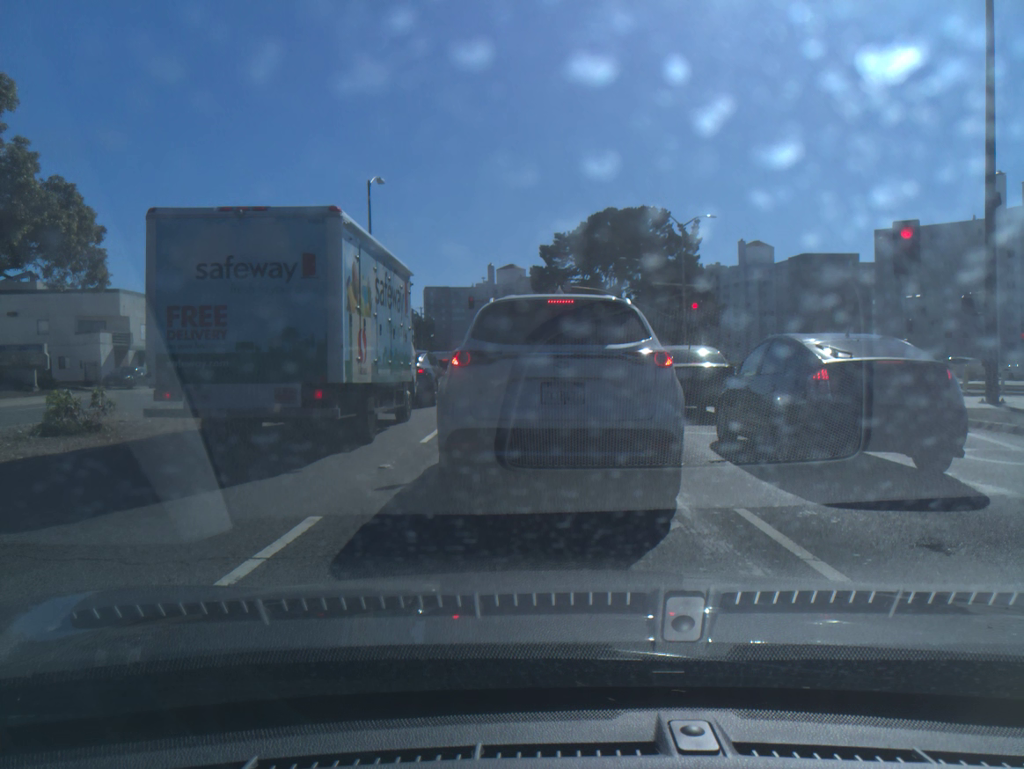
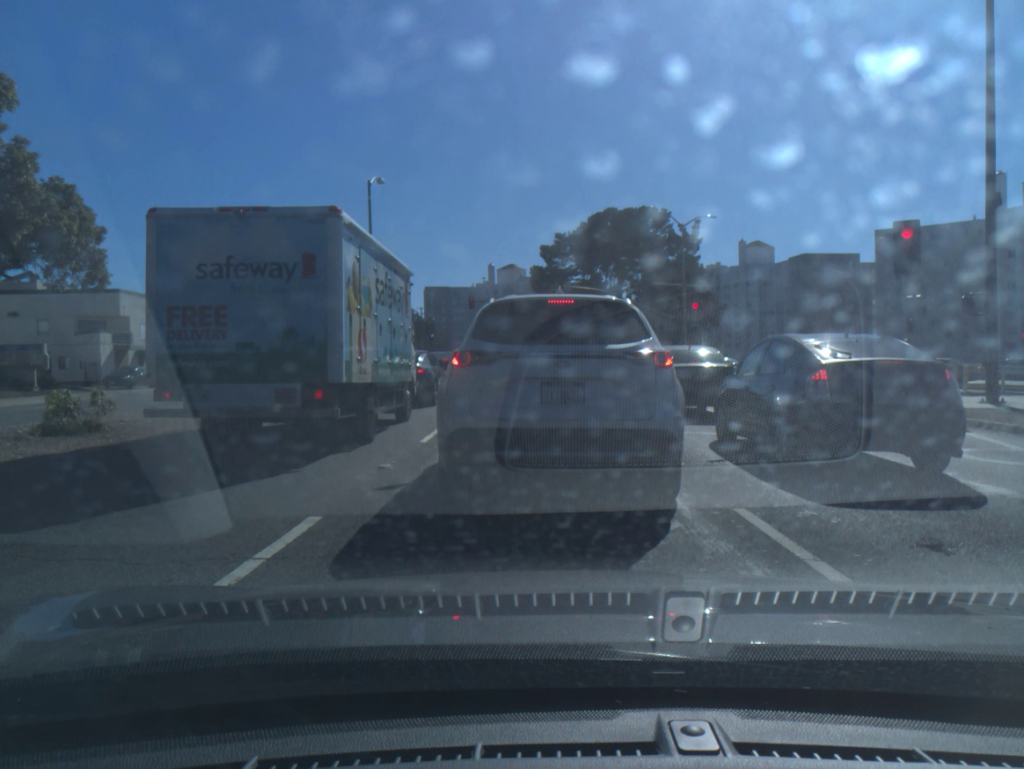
(0.0, 0.0) m; 0°
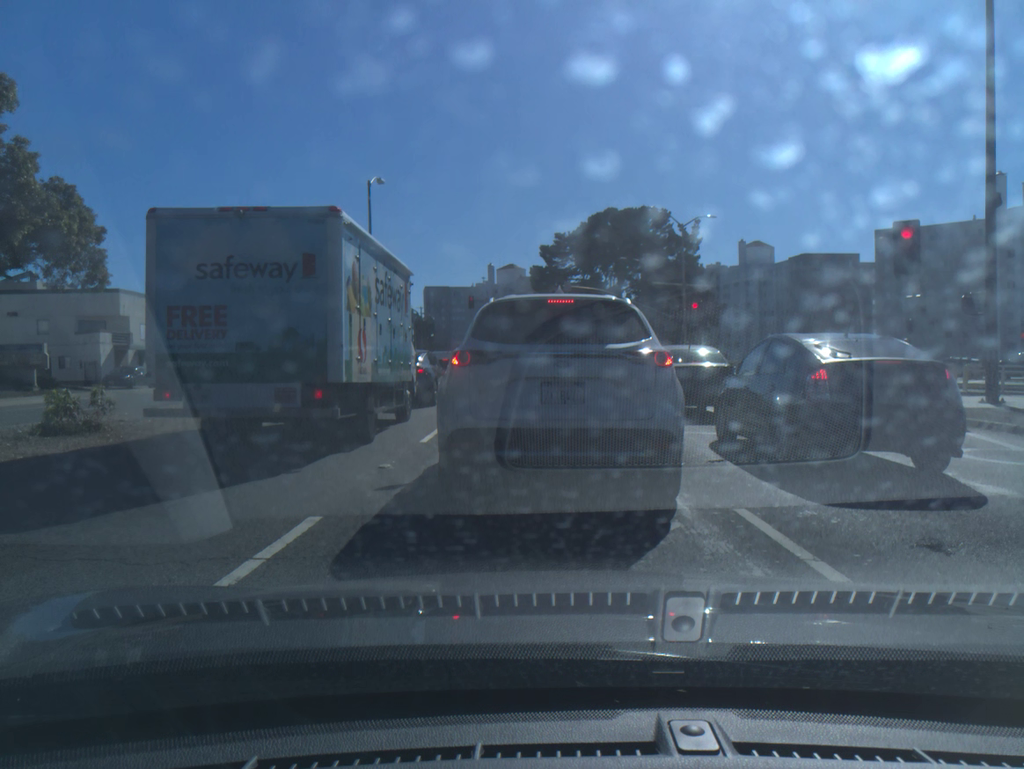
(0.0, 0.0) m; 0°
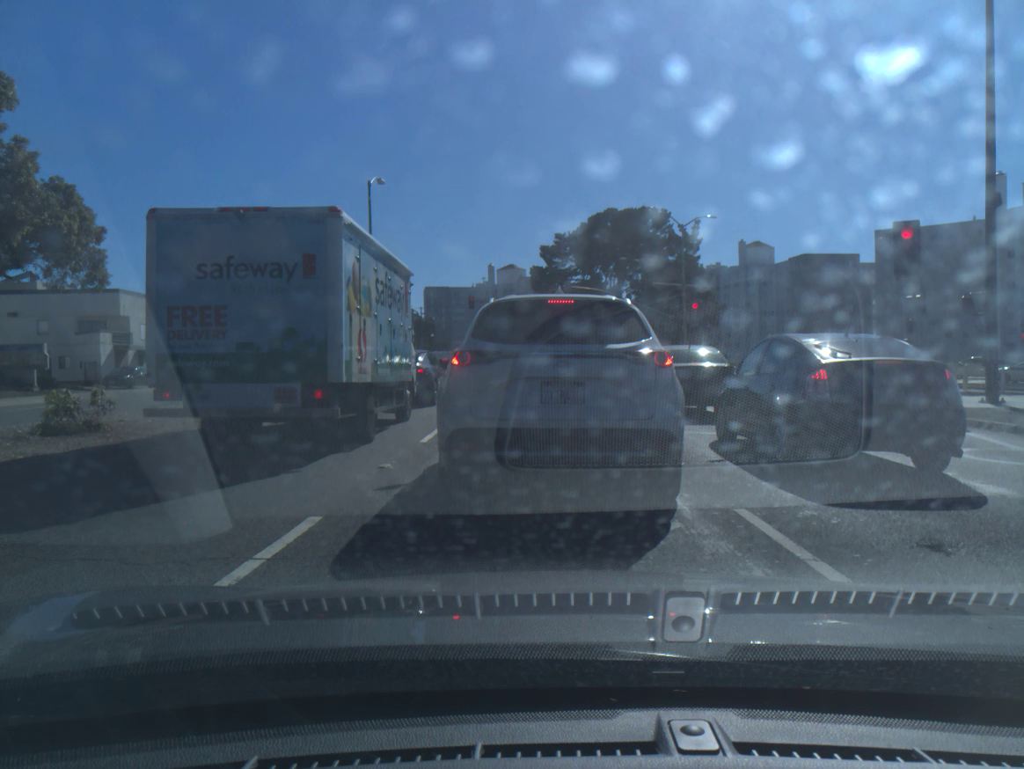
(0.0, 0.0) m; 0°
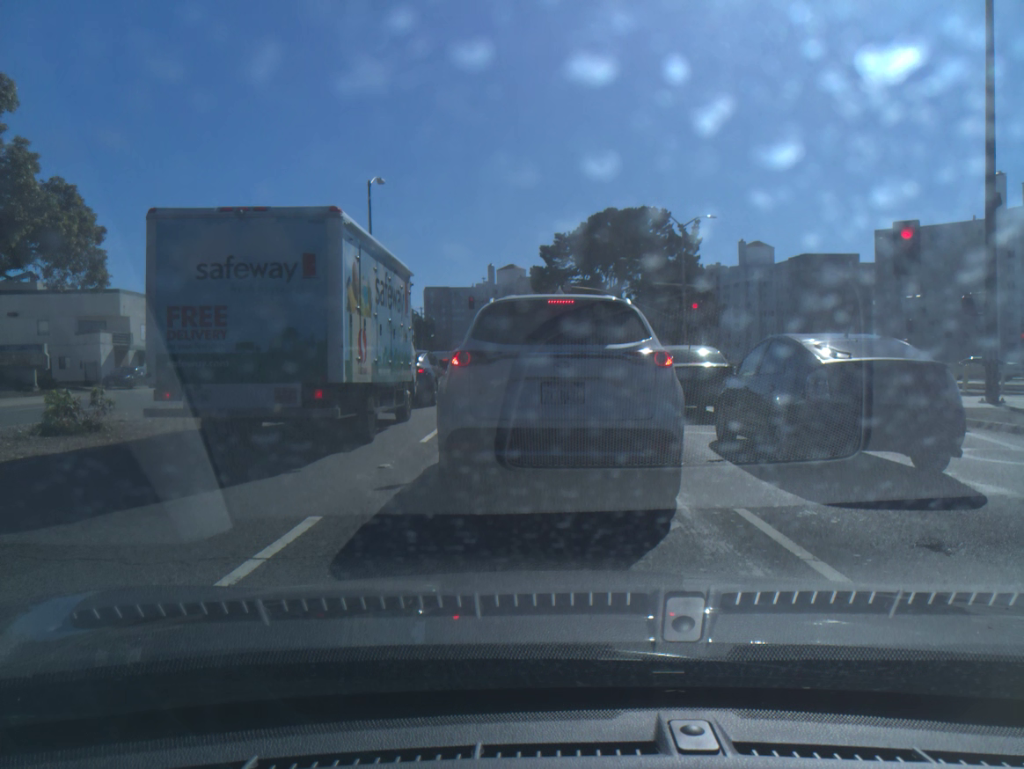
(0.0, 0.0) m; 0°
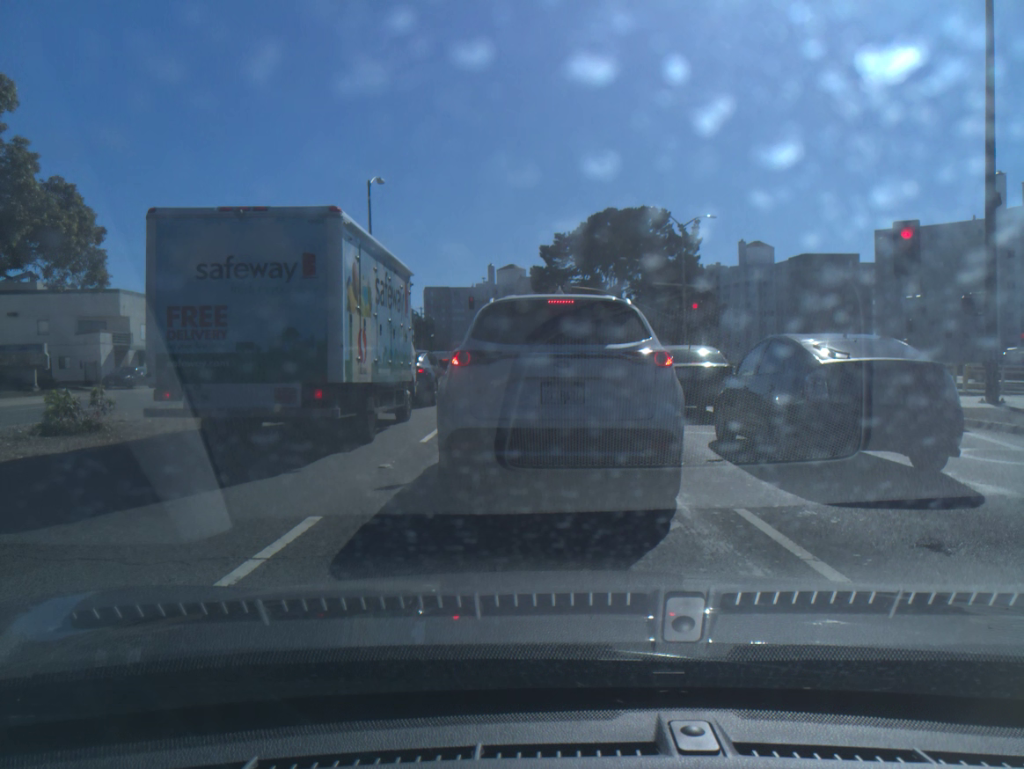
(0.0, 0.0) m; 0°
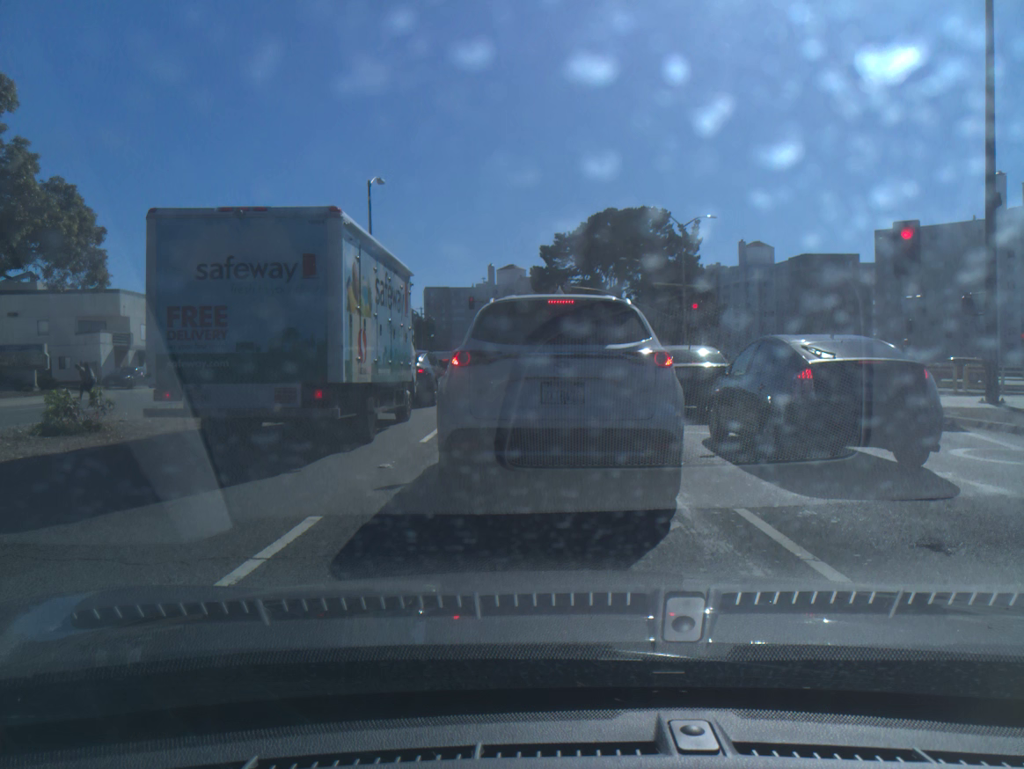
(0.0, 0.0) m; 0°
